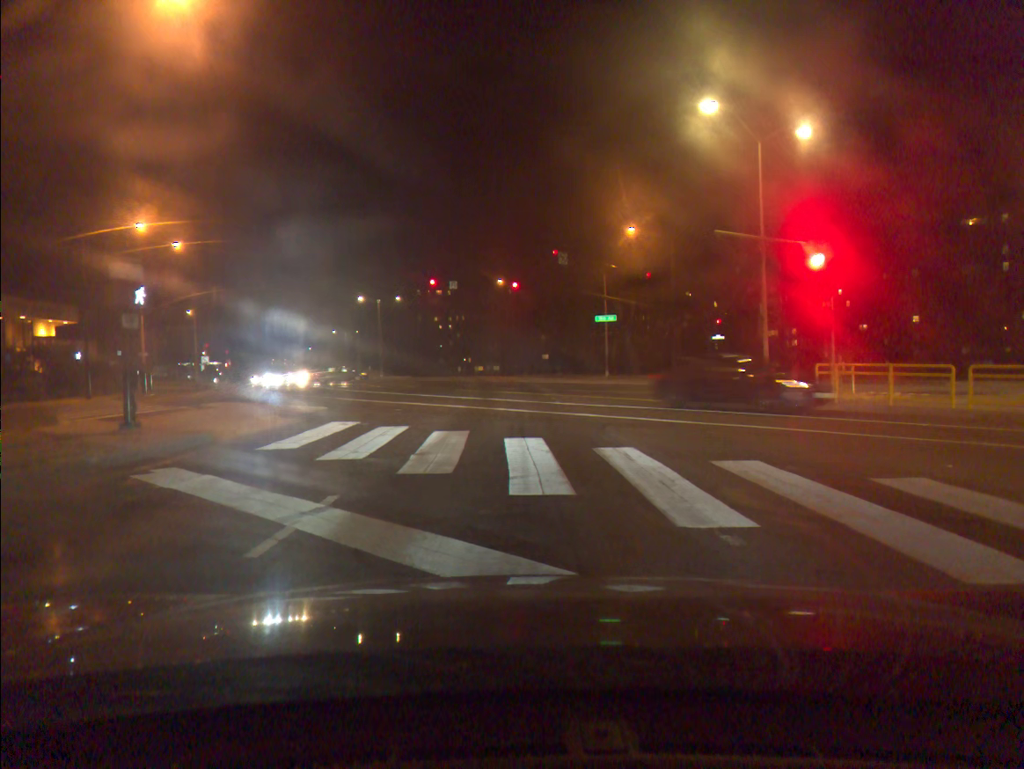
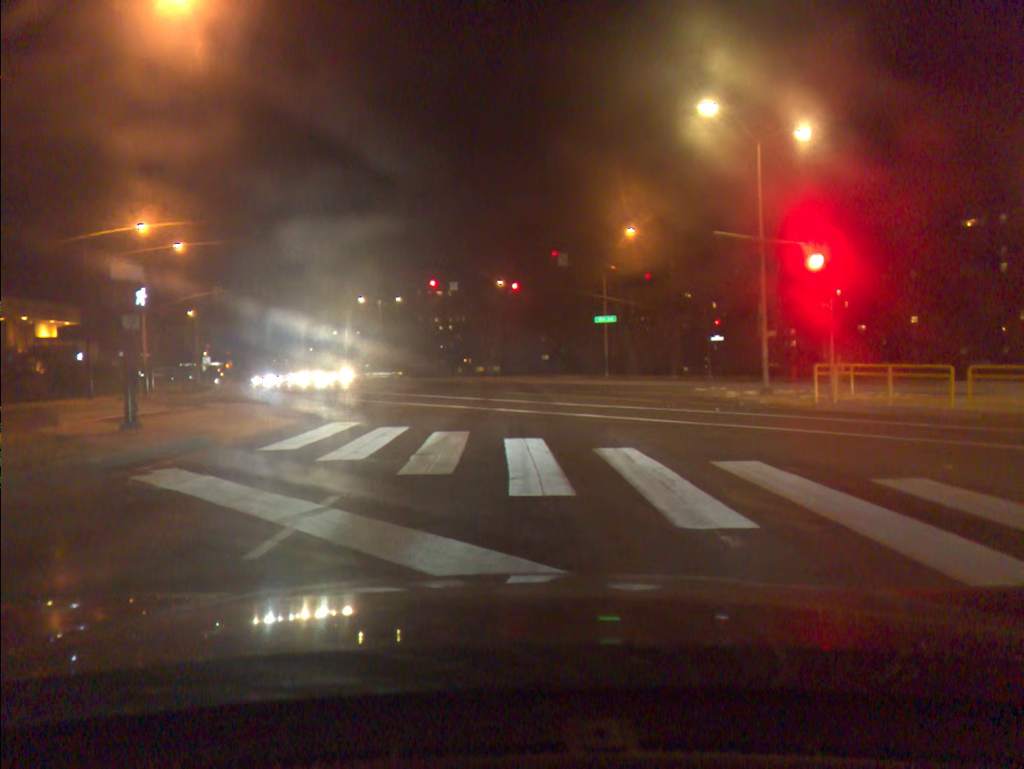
(0.0, 0.0) m; 0°
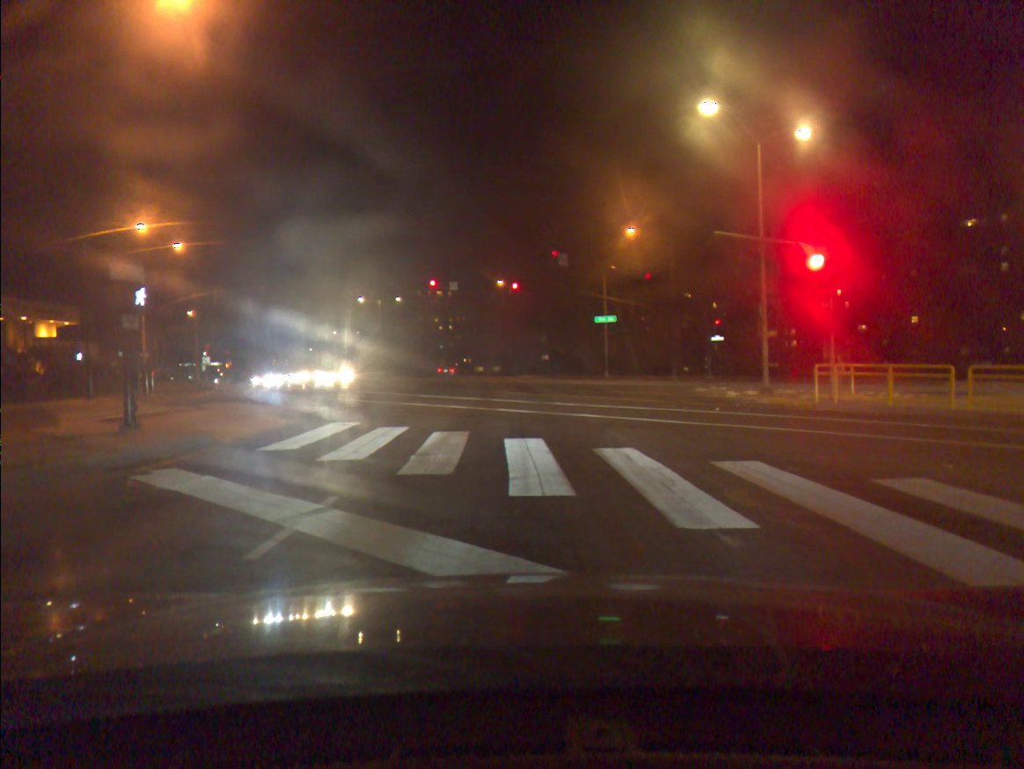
(0.0, 0.0) m; 0°
